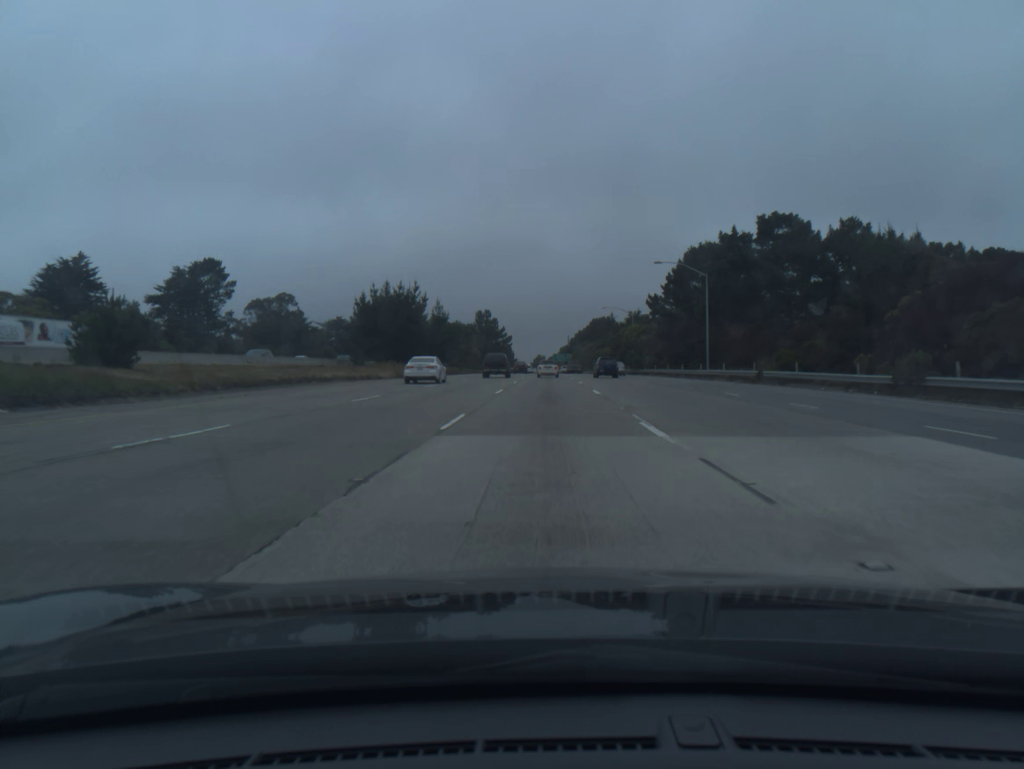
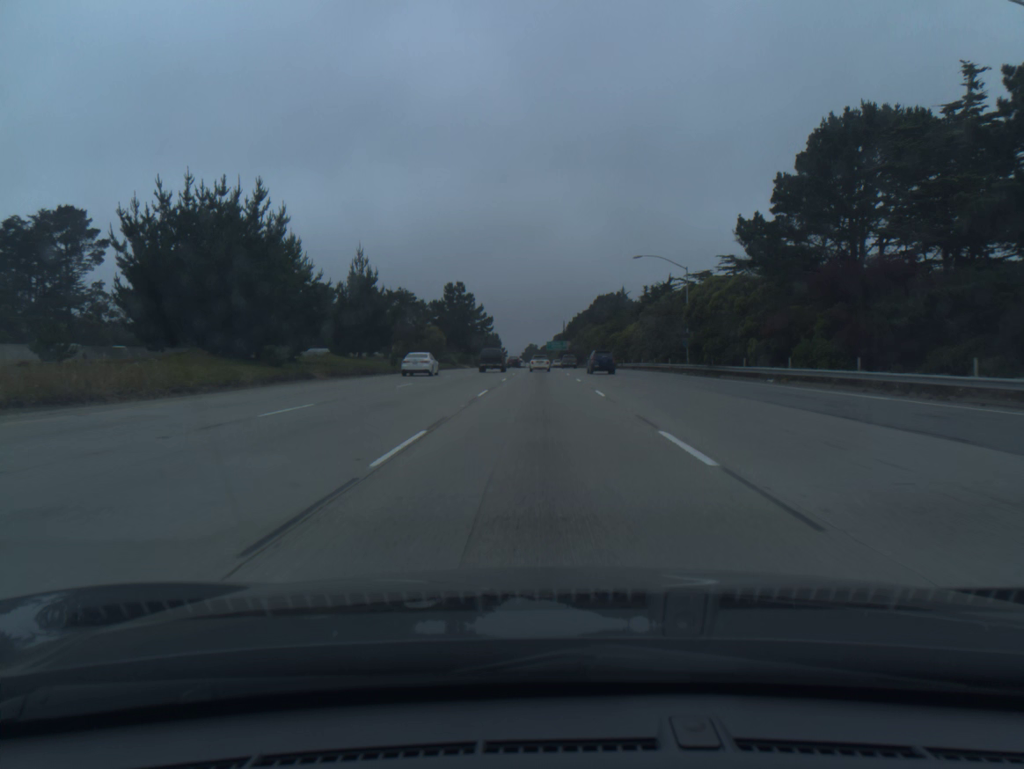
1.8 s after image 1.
(+0.4, +48.7) m; +1°
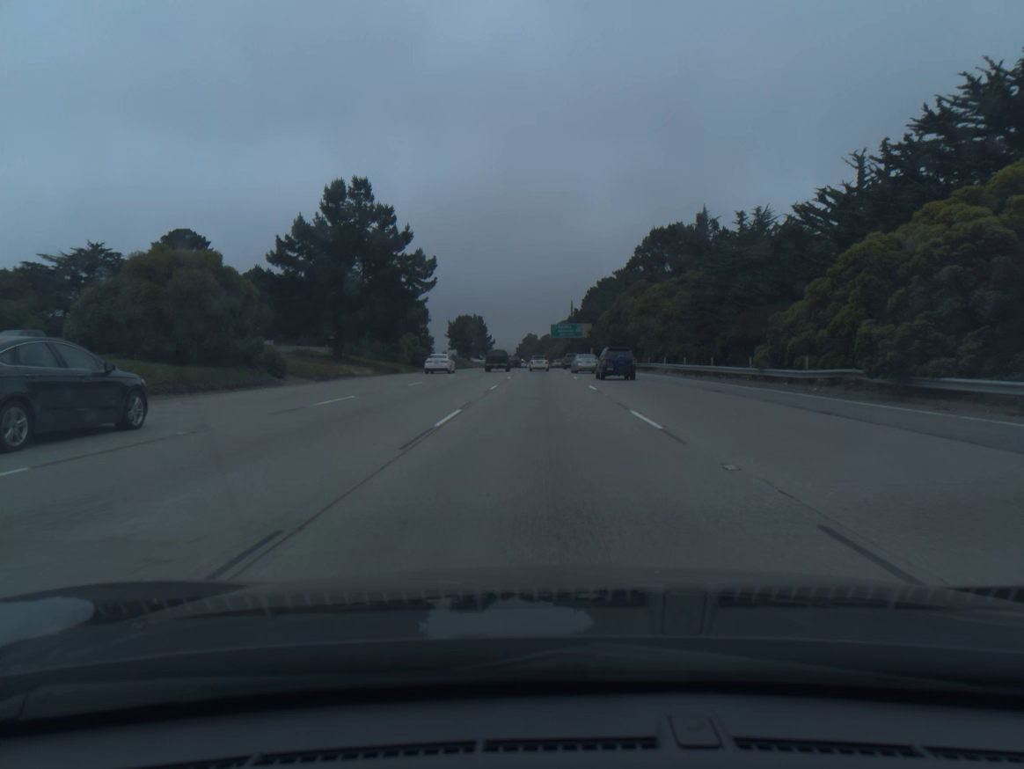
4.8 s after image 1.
(-0.2, +83.1) m; 0°
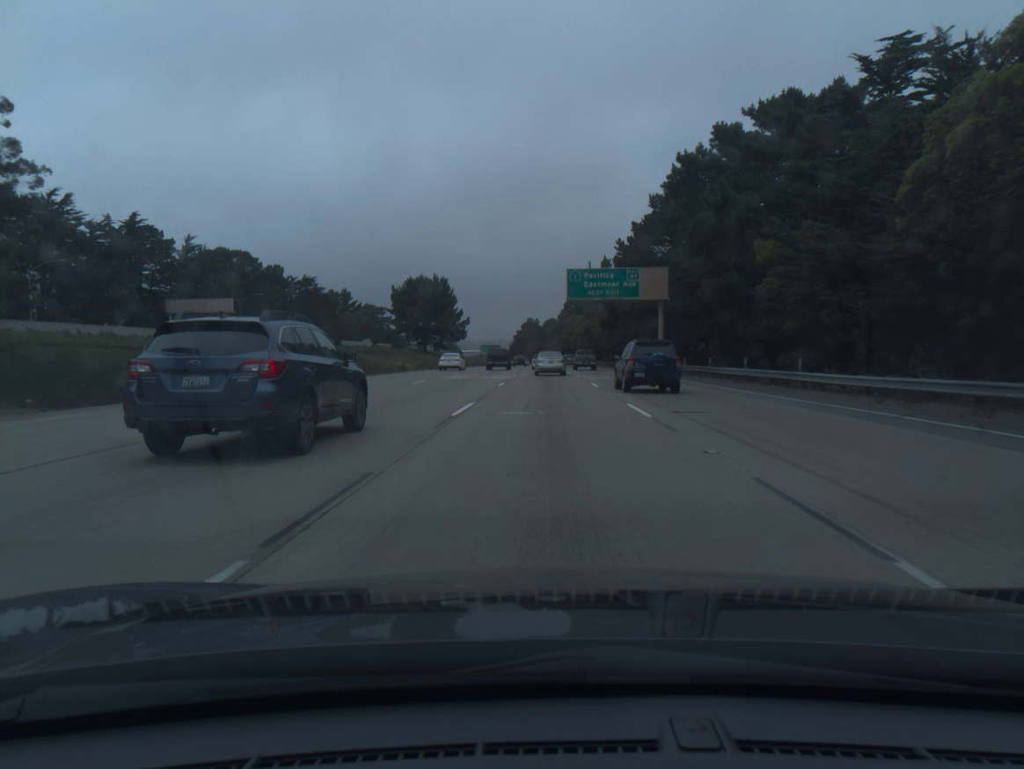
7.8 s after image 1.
(-0.2, +85.5) m; 0°
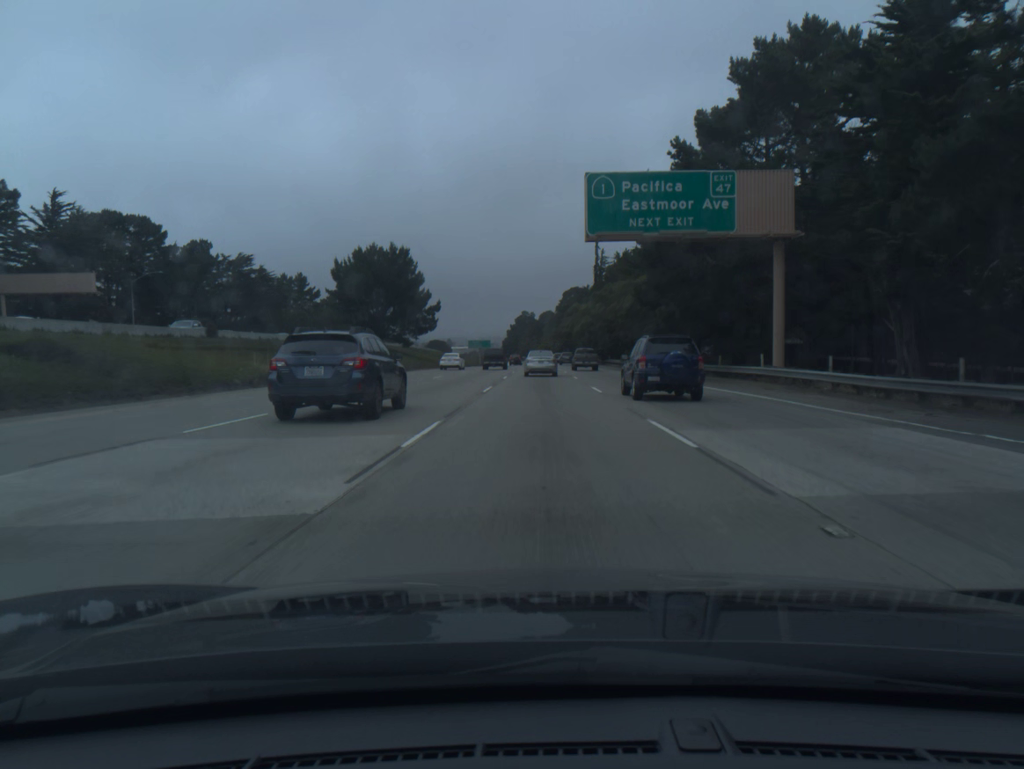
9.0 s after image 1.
(+0.1, +34.1) m; 0°
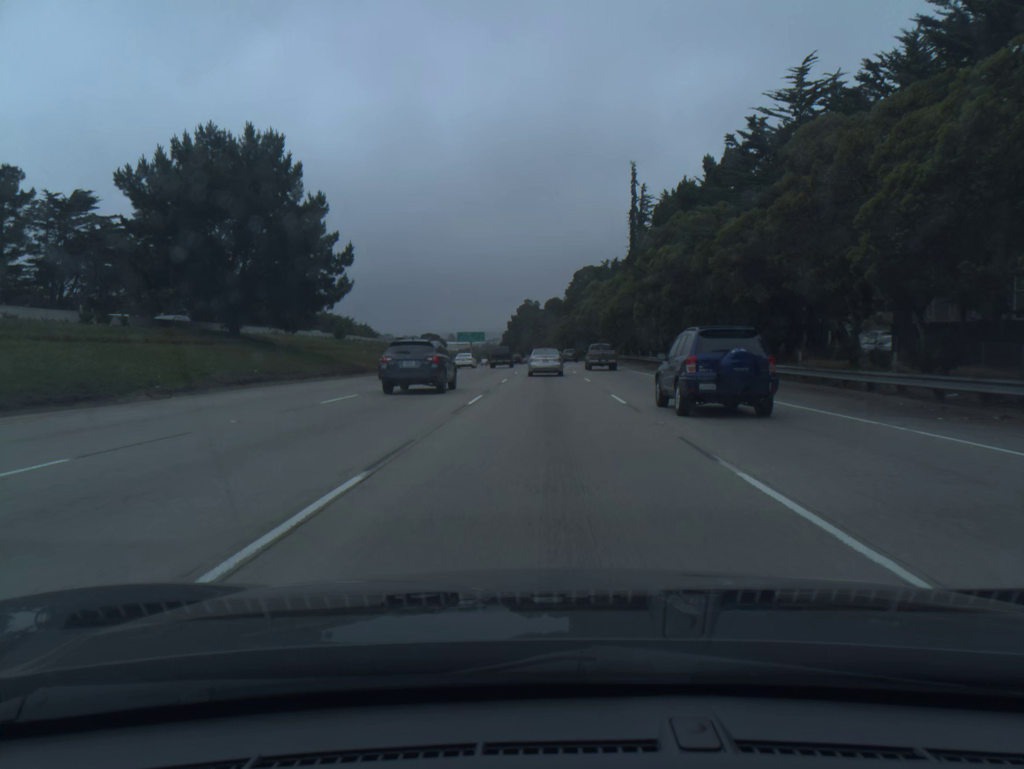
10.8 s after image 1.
(-0.3, +50.0) m; 0°
